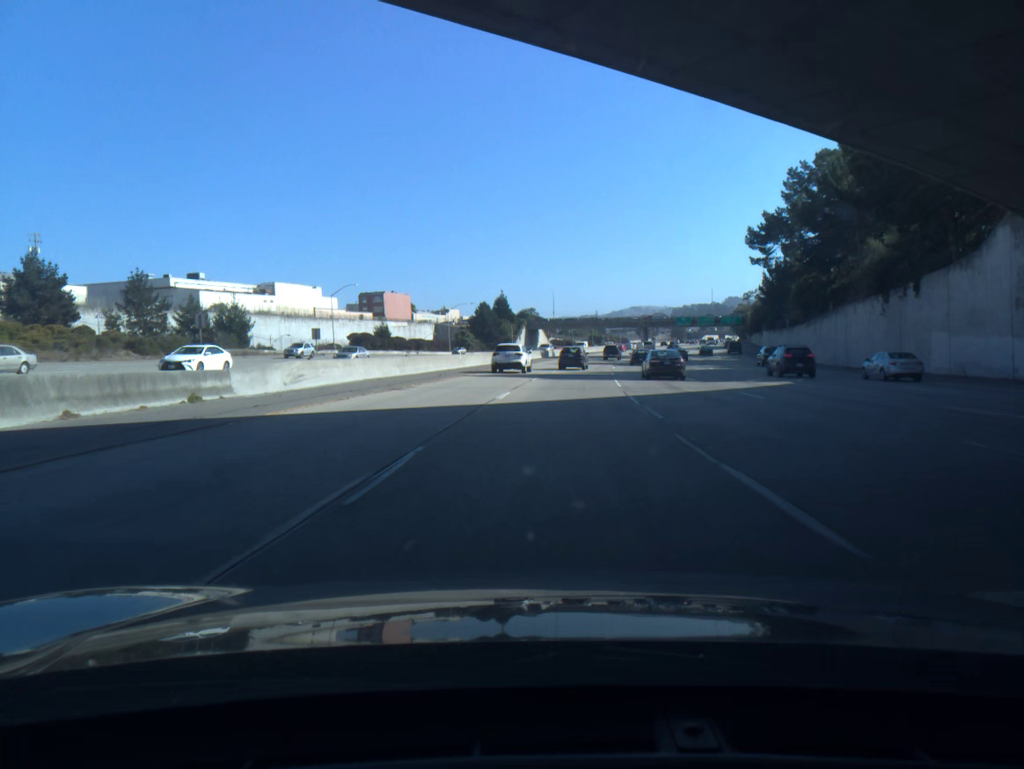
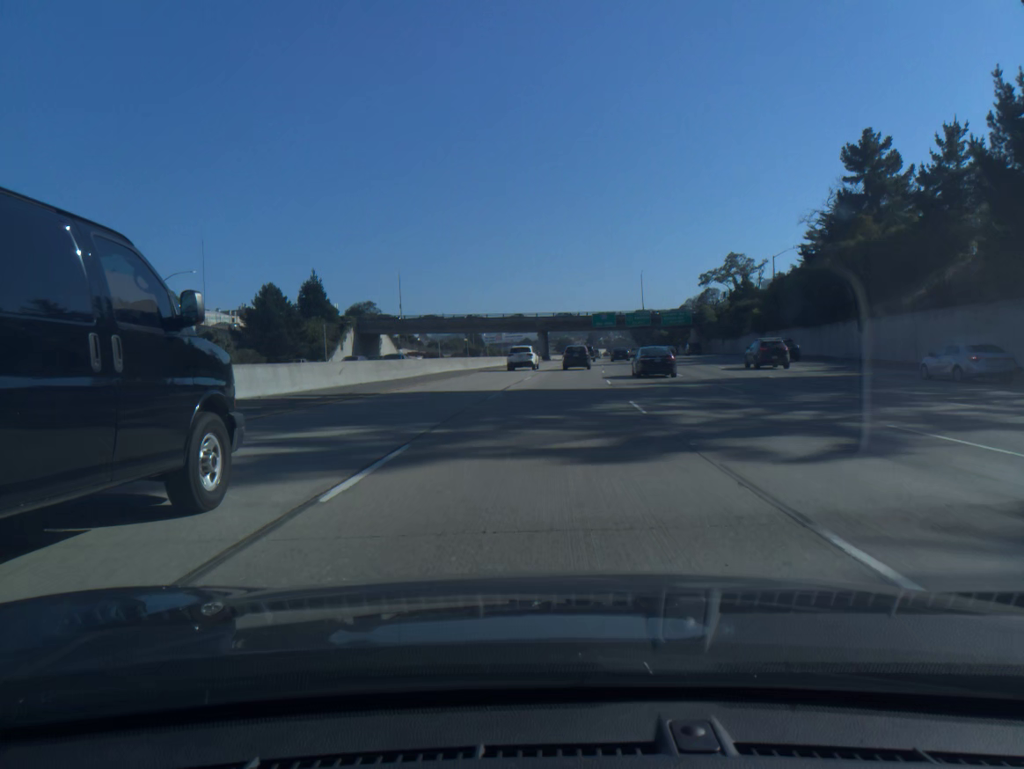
(+7.0, +86.7) m; +9°
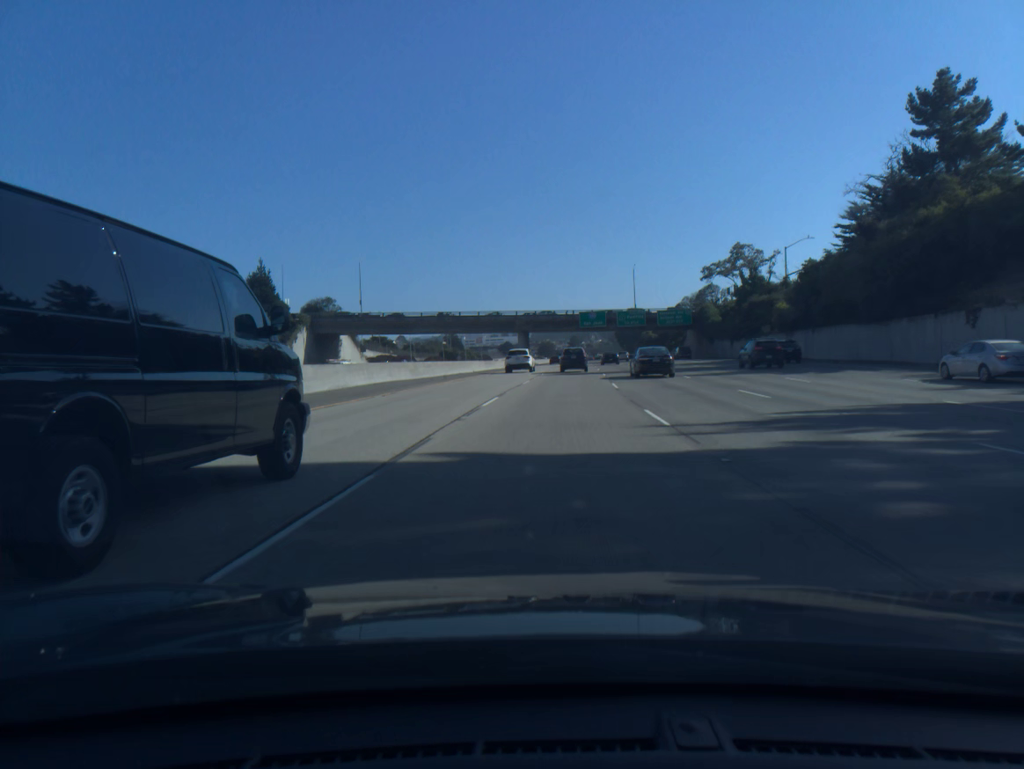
(+0.2, +17.2) m; +1°
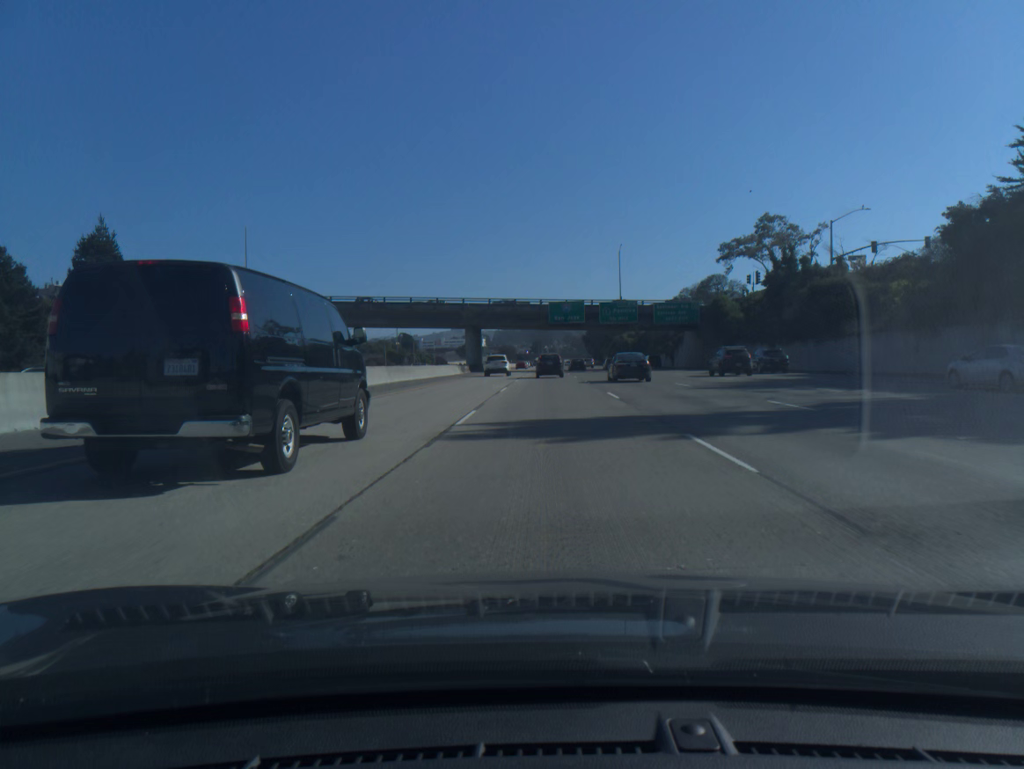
(+0.8, +34.2) m; +3°
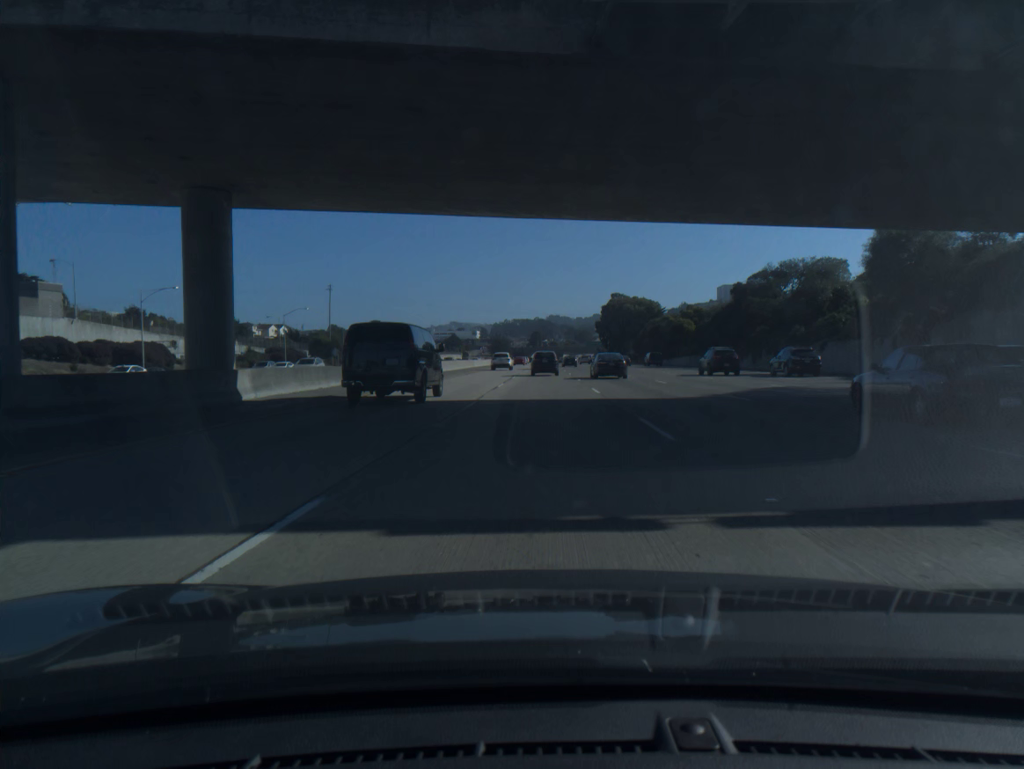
(+0.9, +84.5) m; 0°
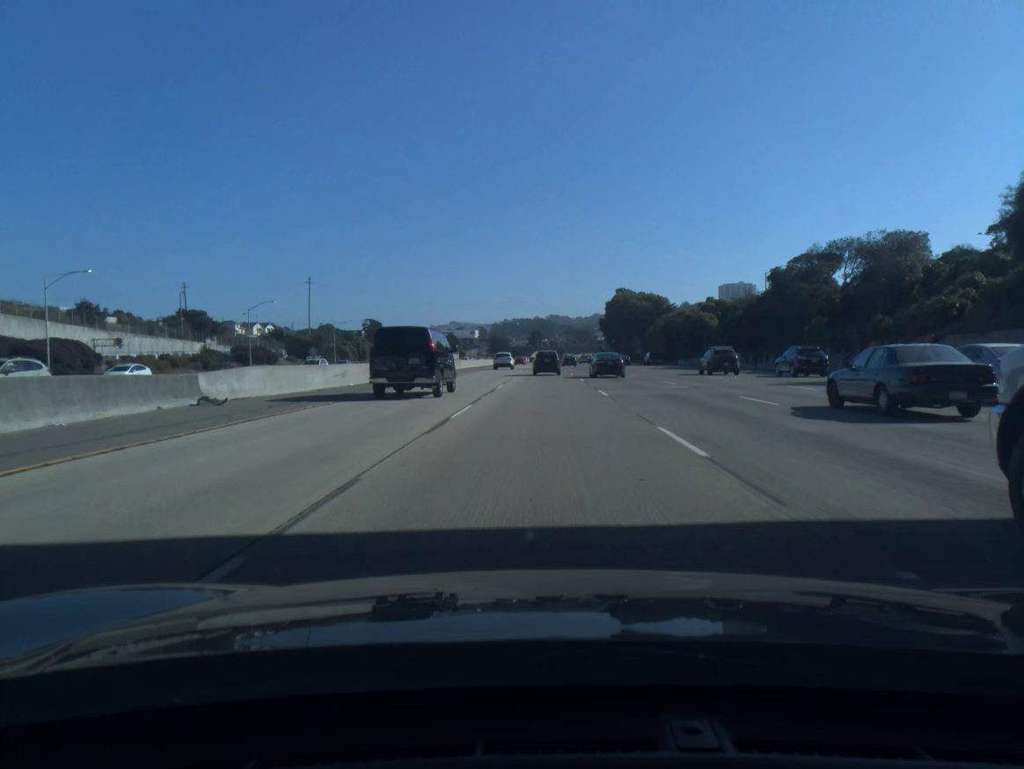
(0.0, +16.8) m; 0°
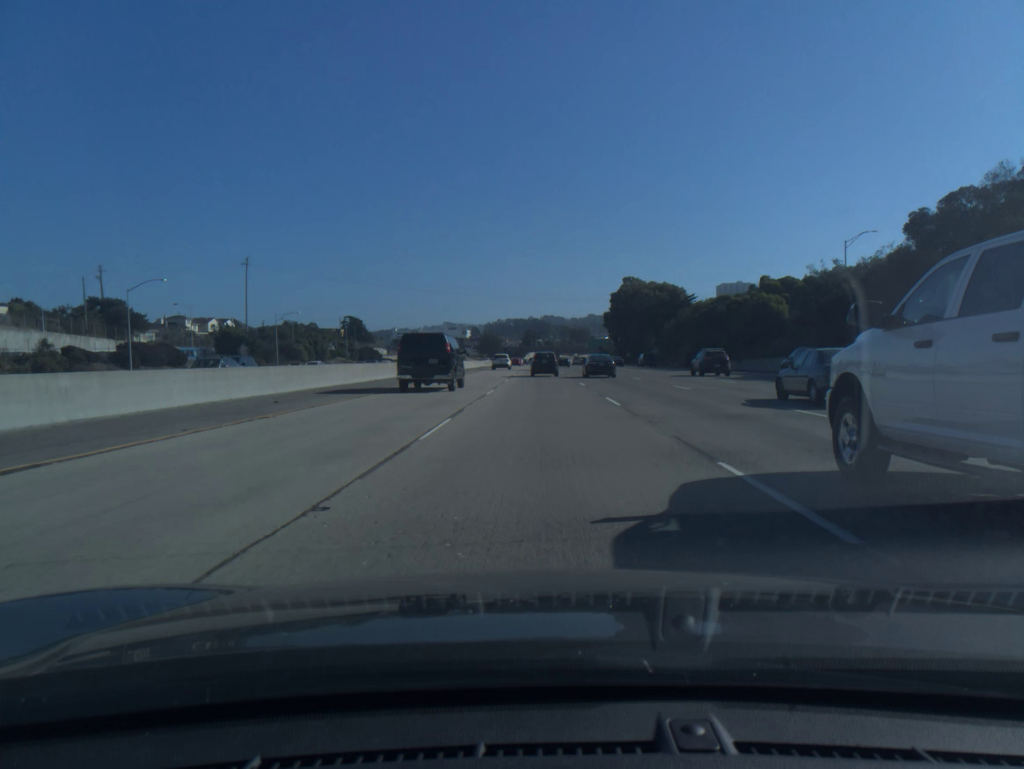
(+0.1, +33.5) m; 0°
